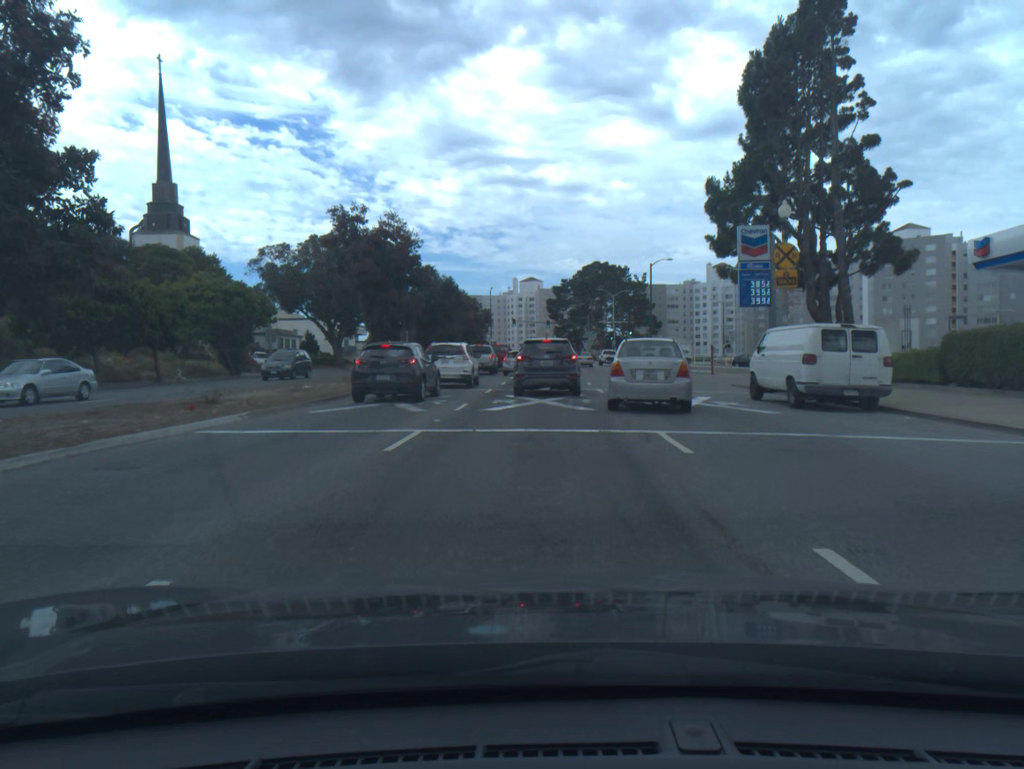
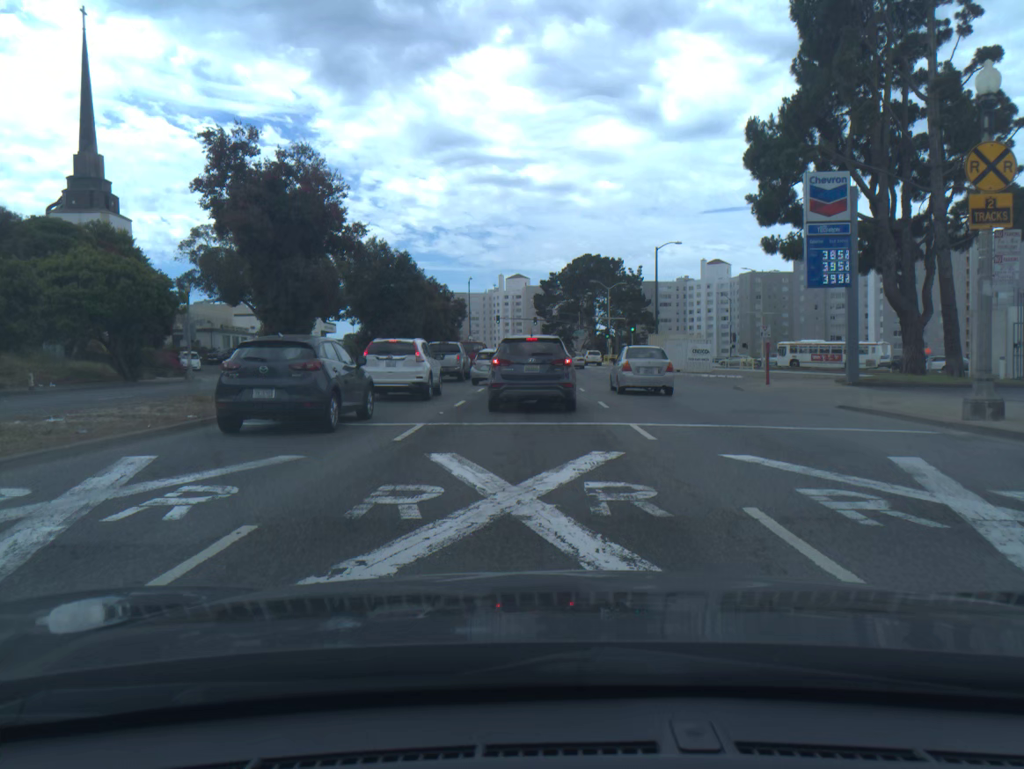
(+0.2, +13.3) m; +1°
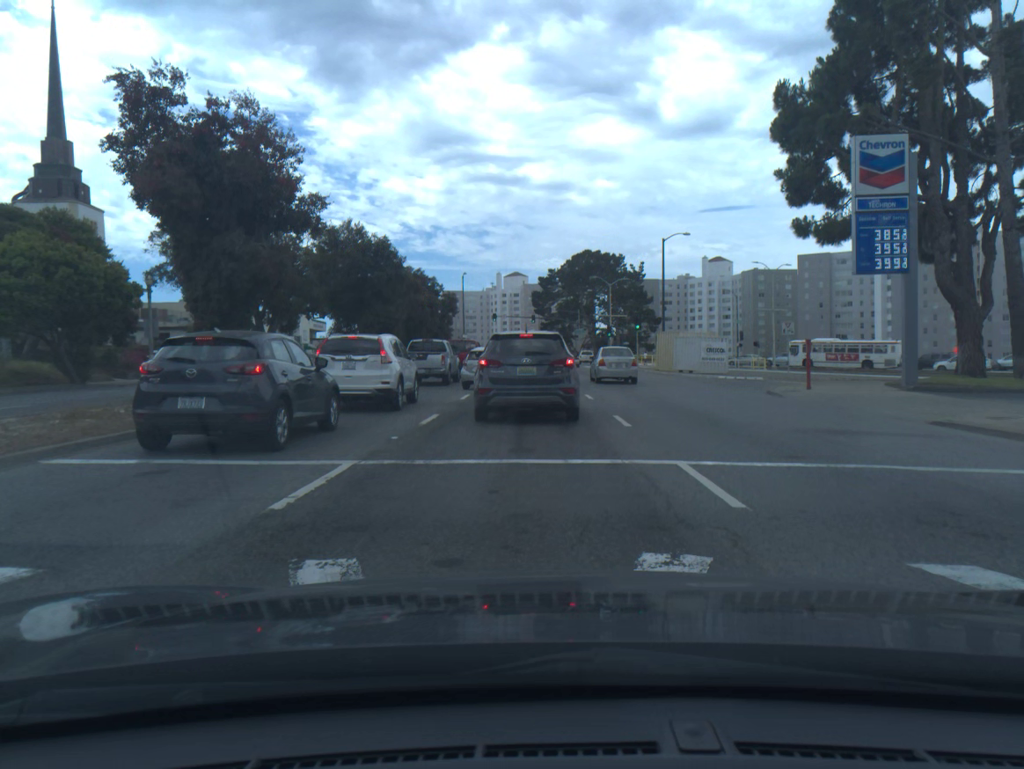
(0.0, +5.0) m; 0°
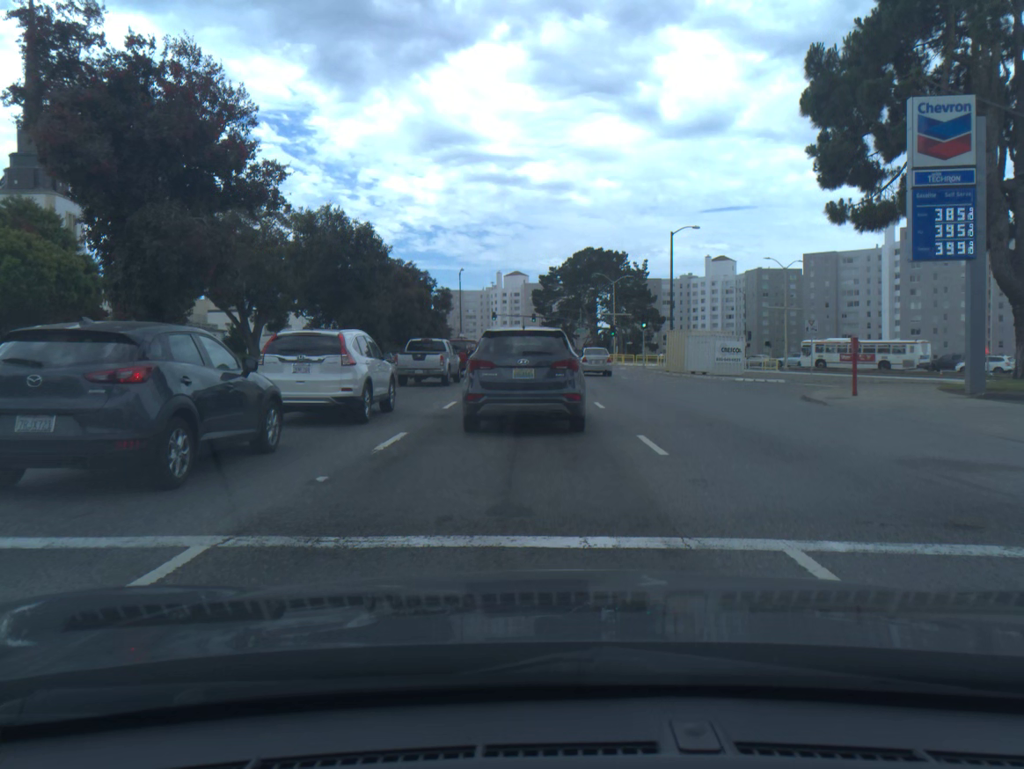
(0.0, +3.8) m; 0°
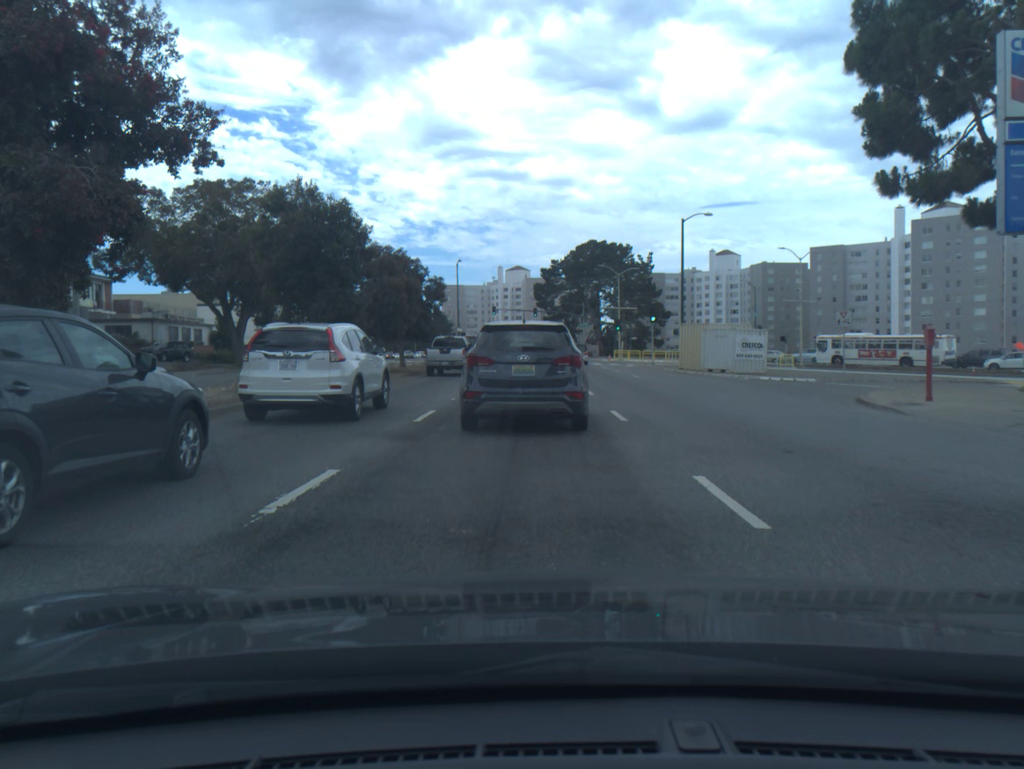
(0.0, +4.2) m; 0°
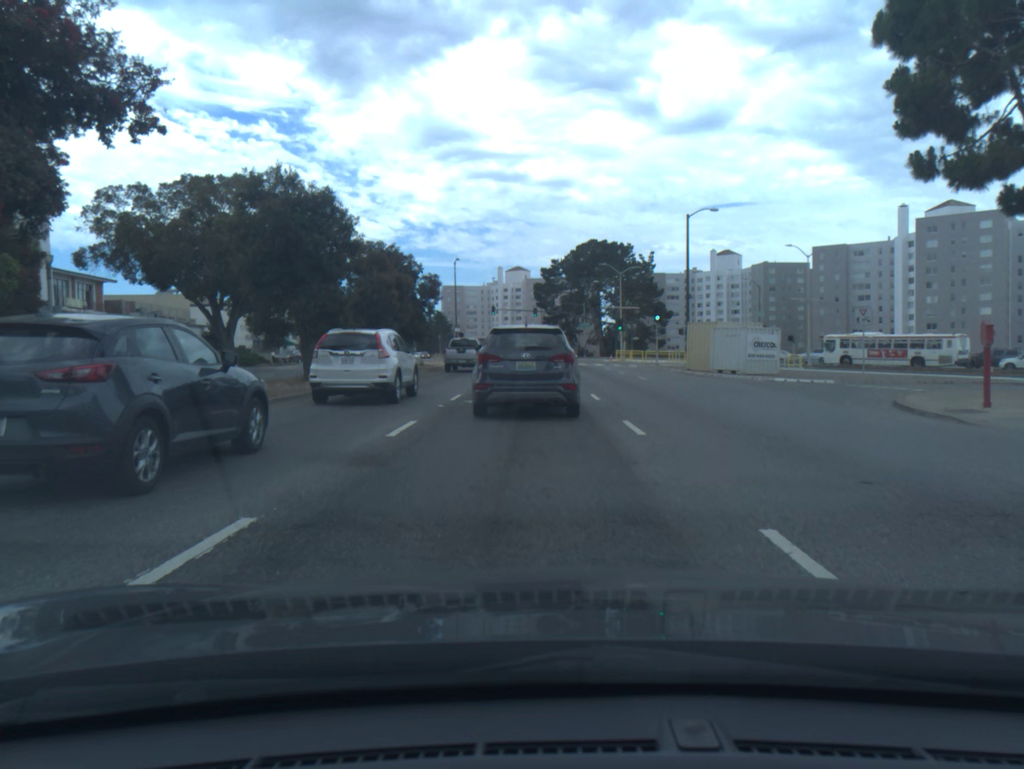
(0.0, +2.3) m; +1°
